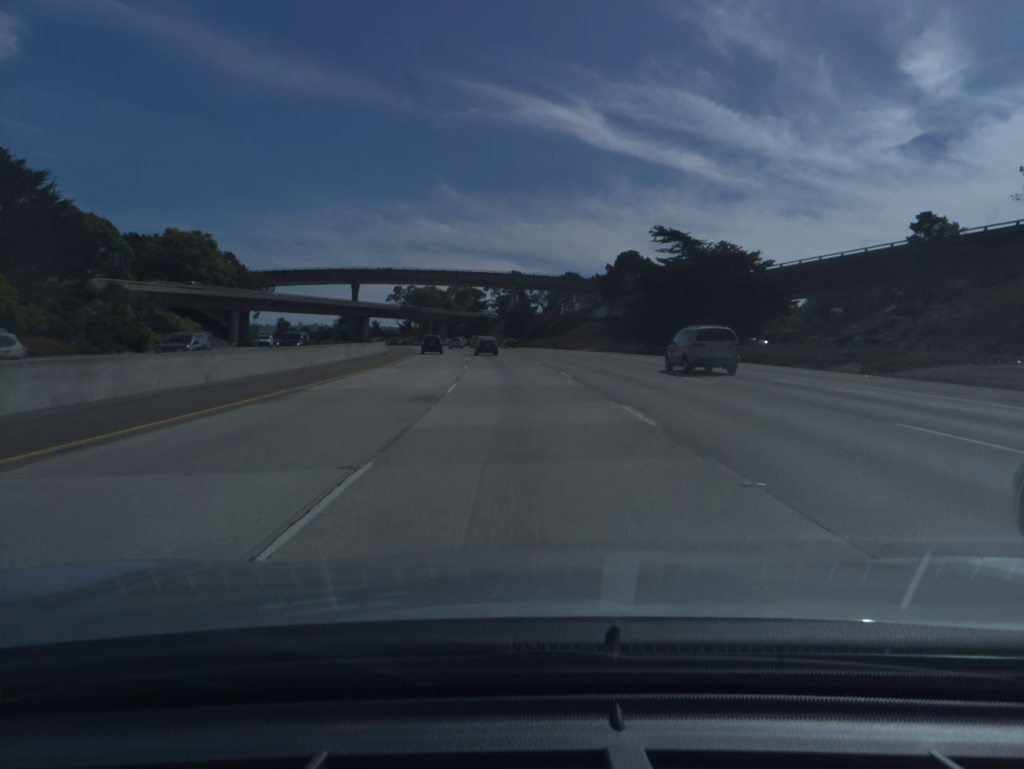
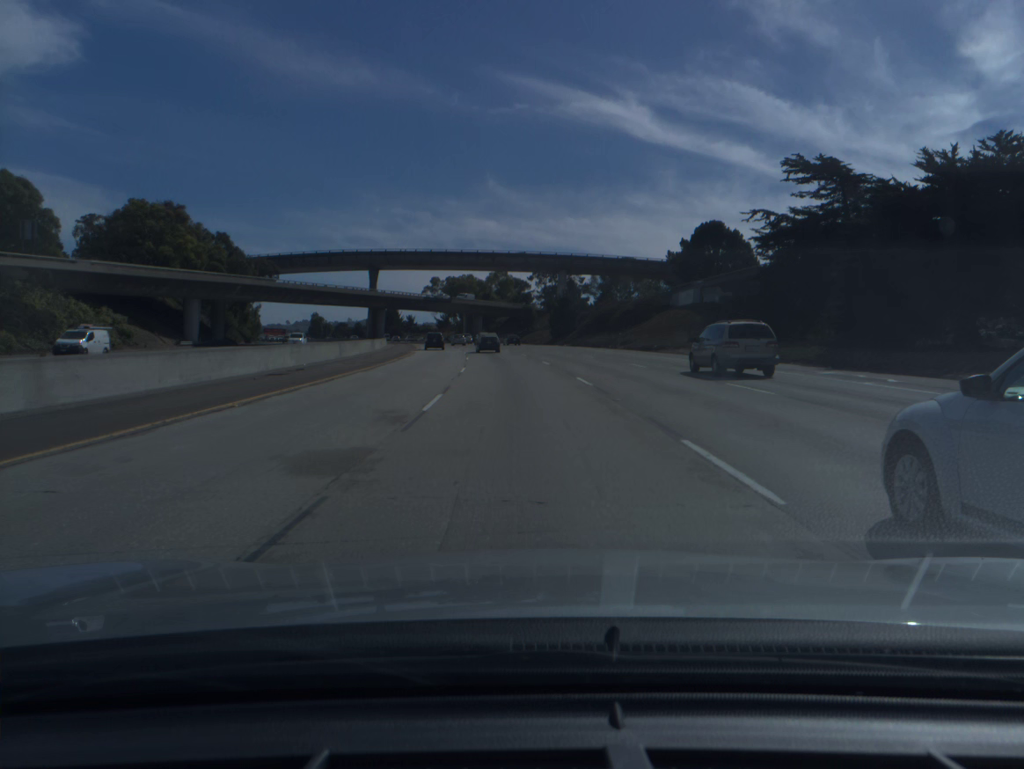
(-0.9, +34.6) m; -3°
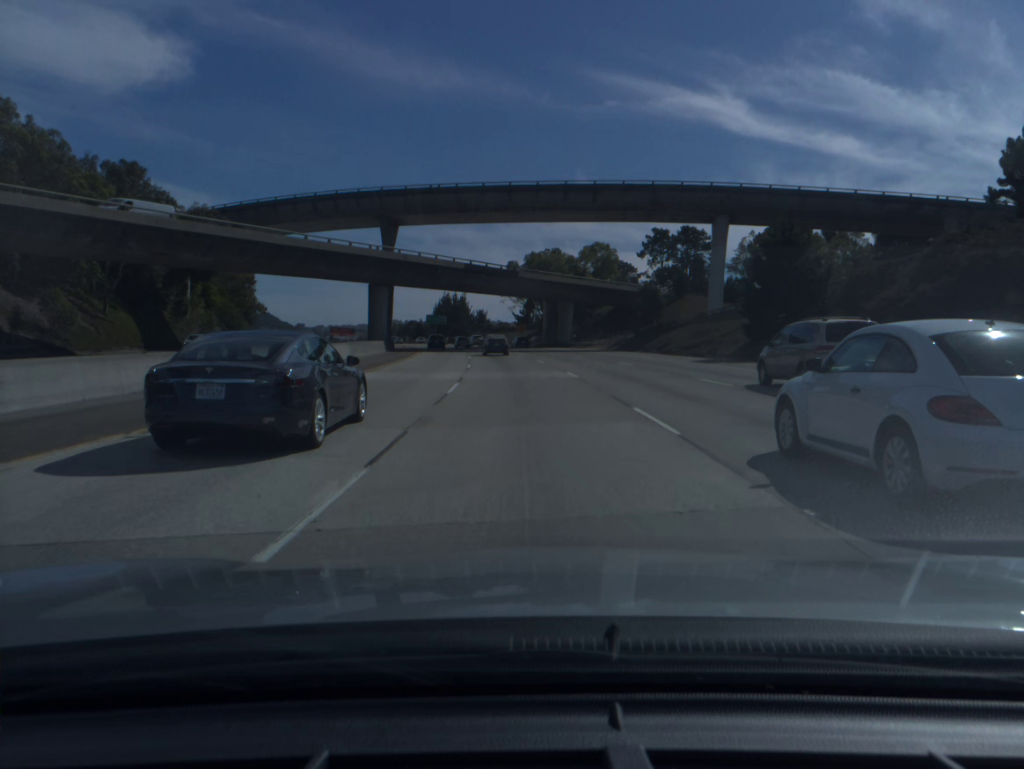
(-3.9, +68.3) m; -6°
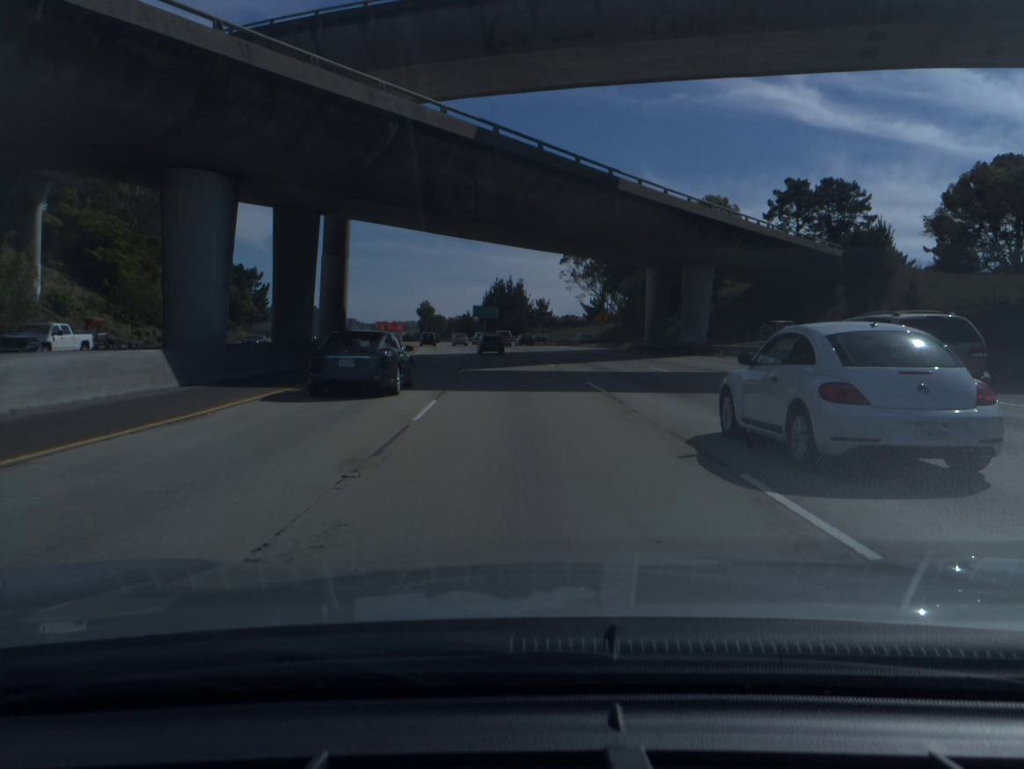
(-2.0, +50.7) m; -5°
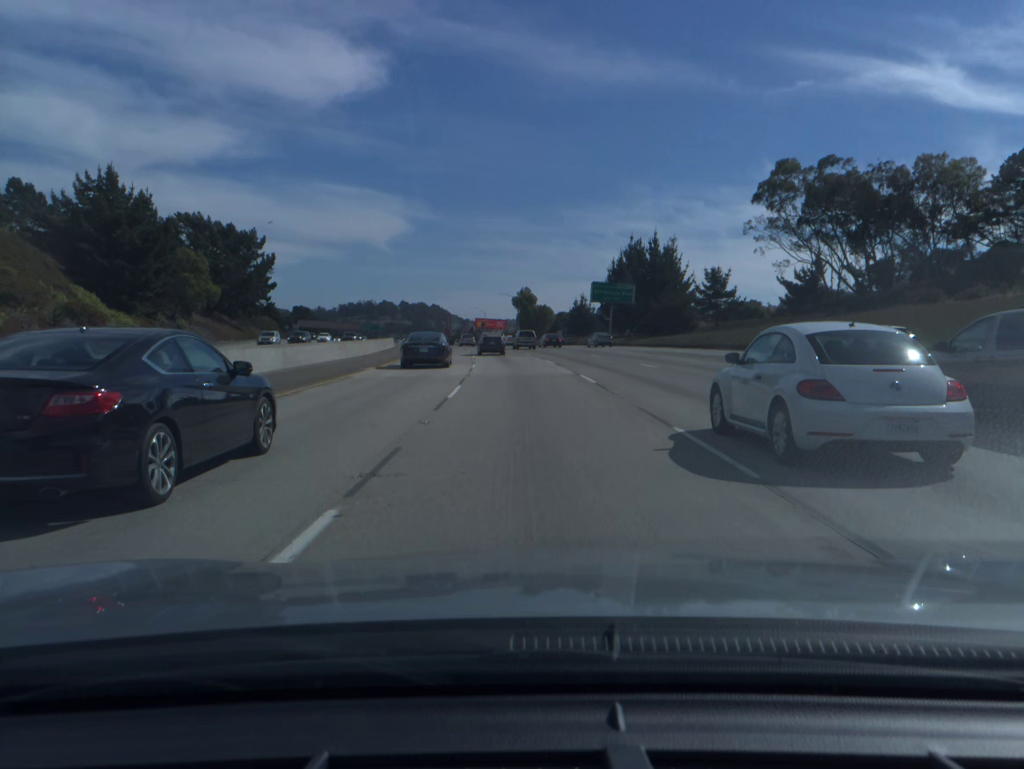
(-5.8, +83.4) m; -8°
